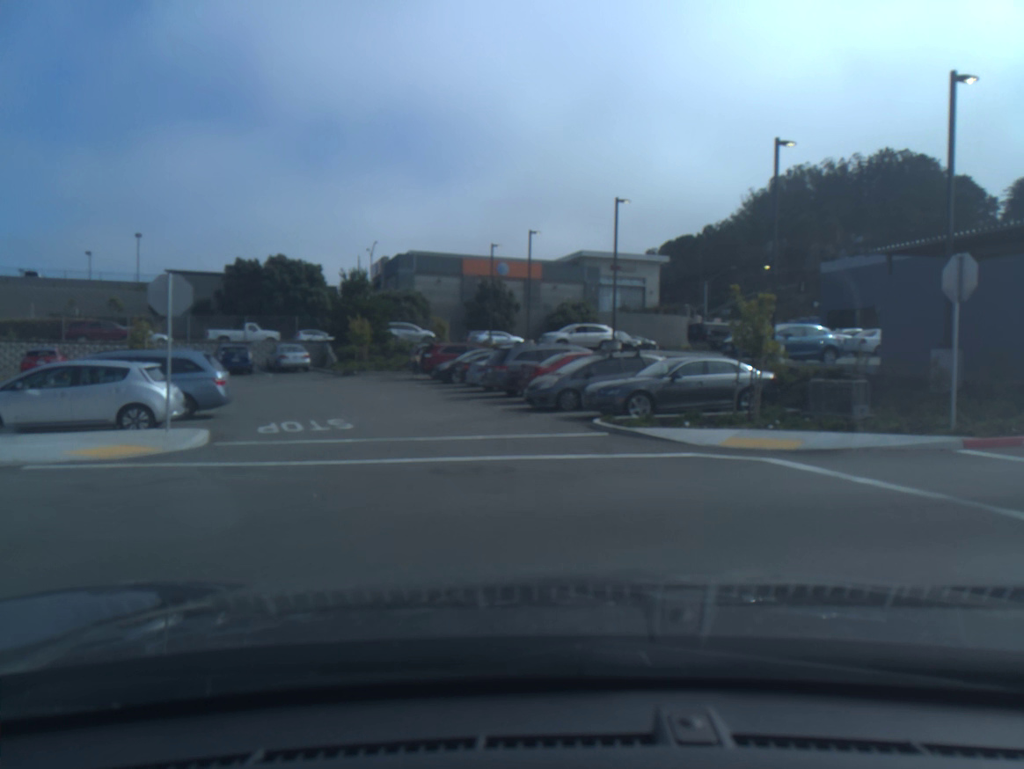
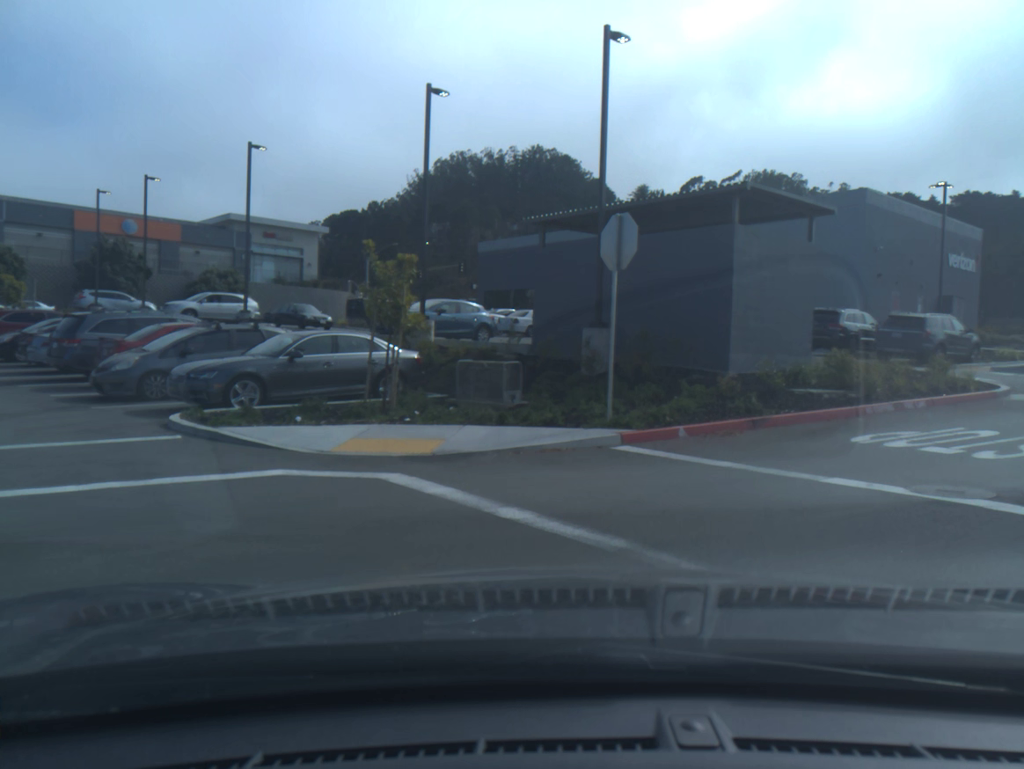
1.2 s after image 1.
(+0.9, +3.4) m; +30°
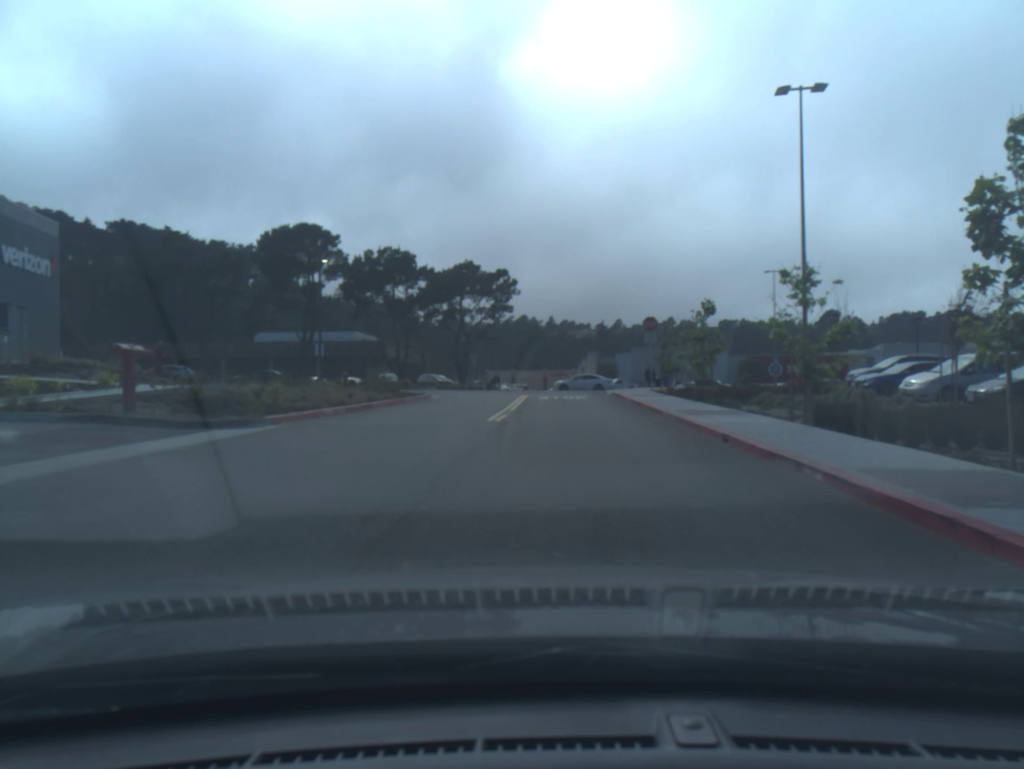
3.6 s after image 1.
(+6.5, +10.2) m; +45°
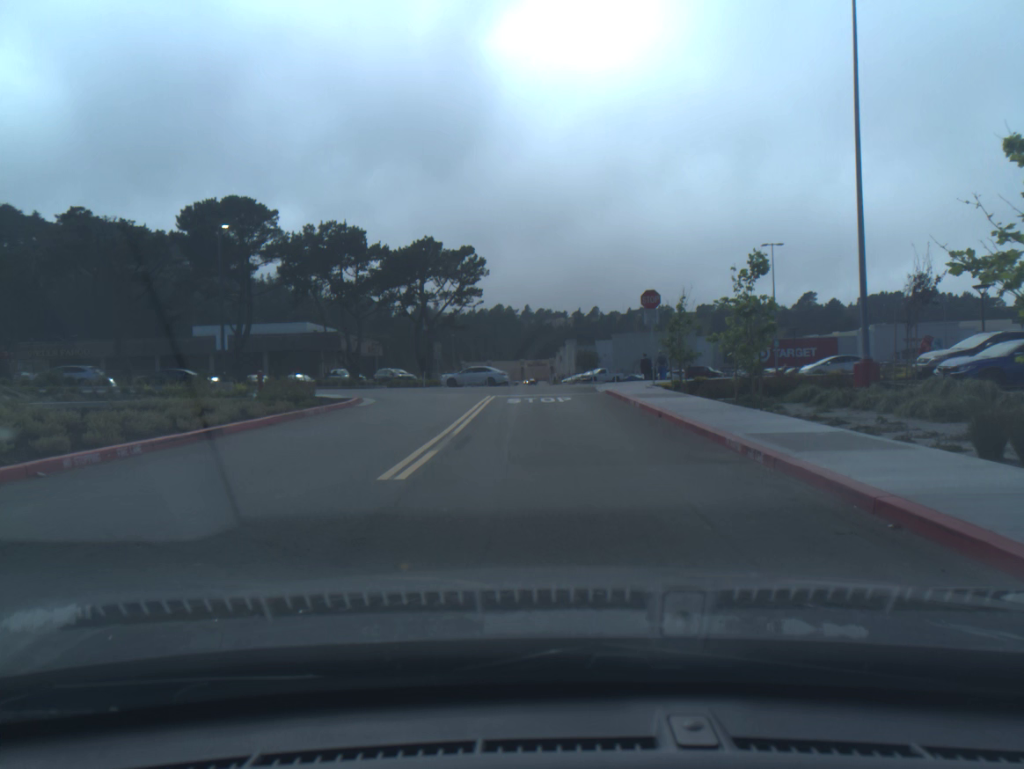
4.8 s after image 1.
(+0.1, +8.7) m; 0°
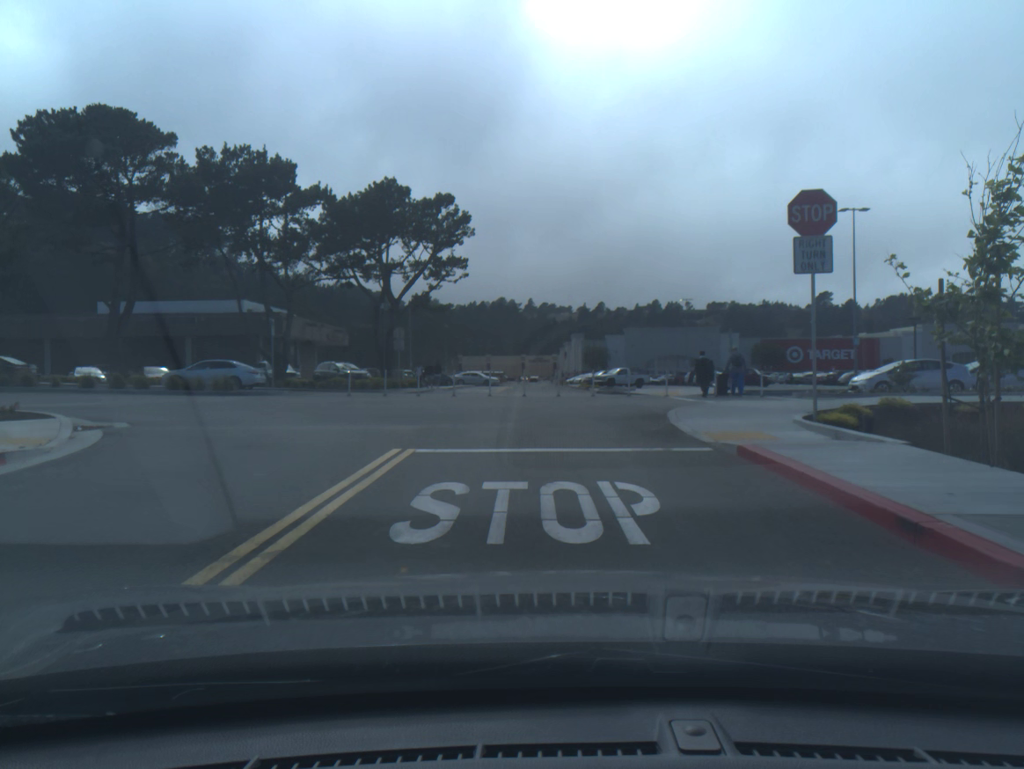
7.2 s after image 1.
(0.0, +17.9) m; 0°
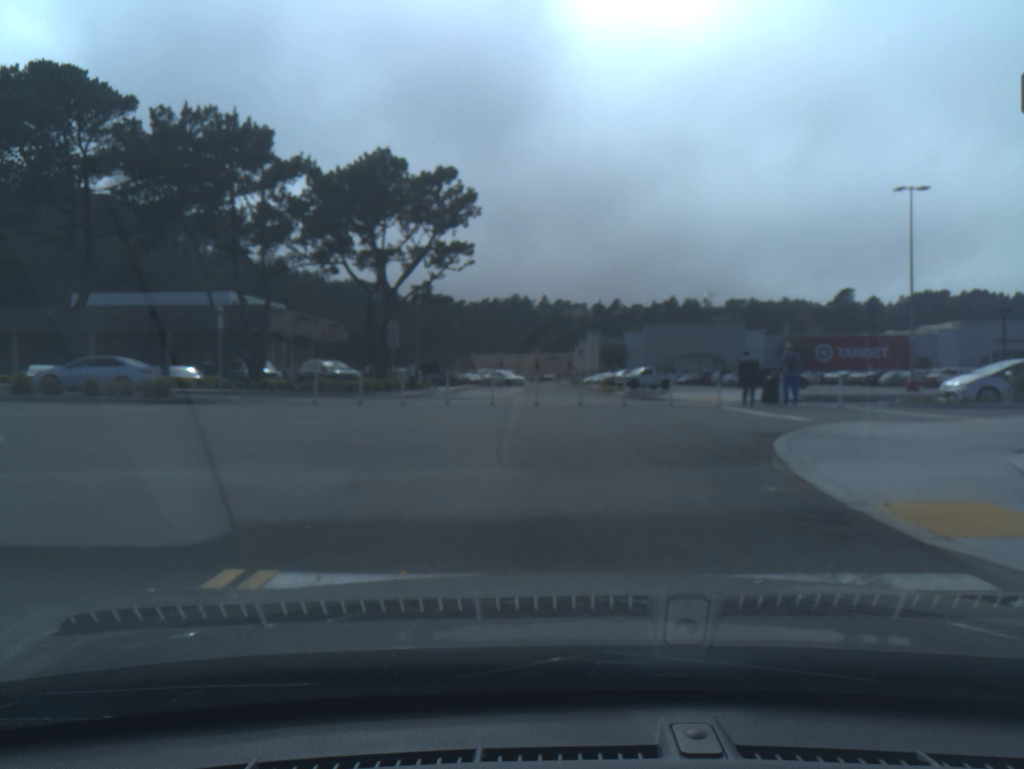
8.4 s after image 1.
(0.0, +6.0) m; -1°
